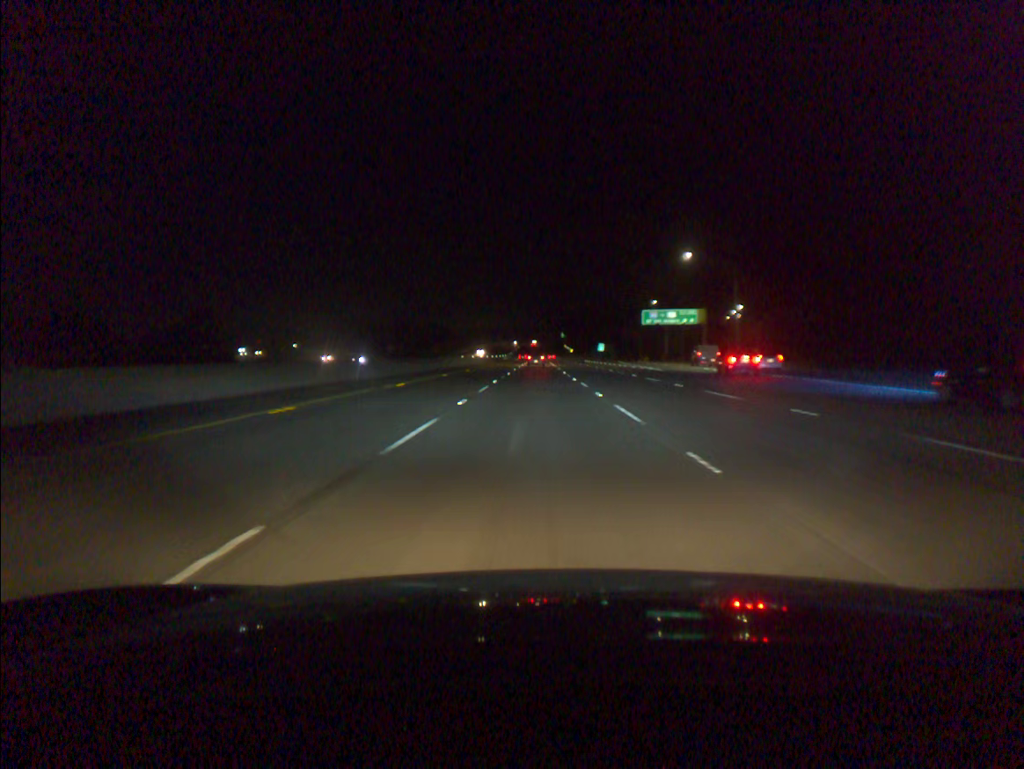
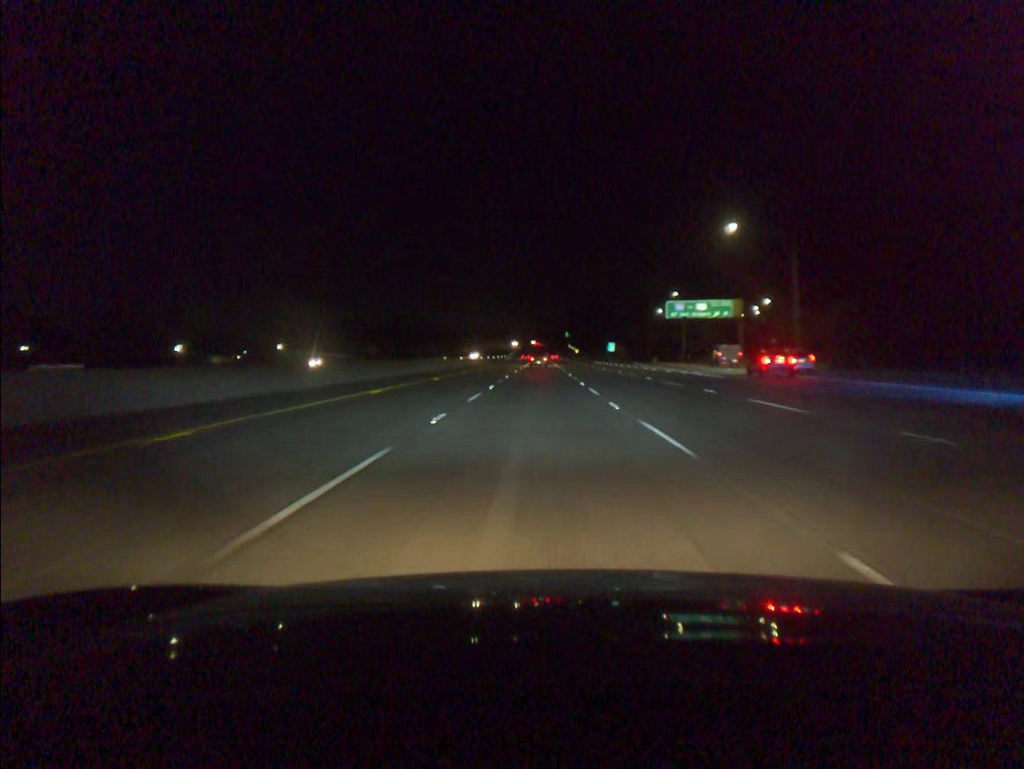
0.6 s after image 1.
(0.0, +19.5) m; 0°
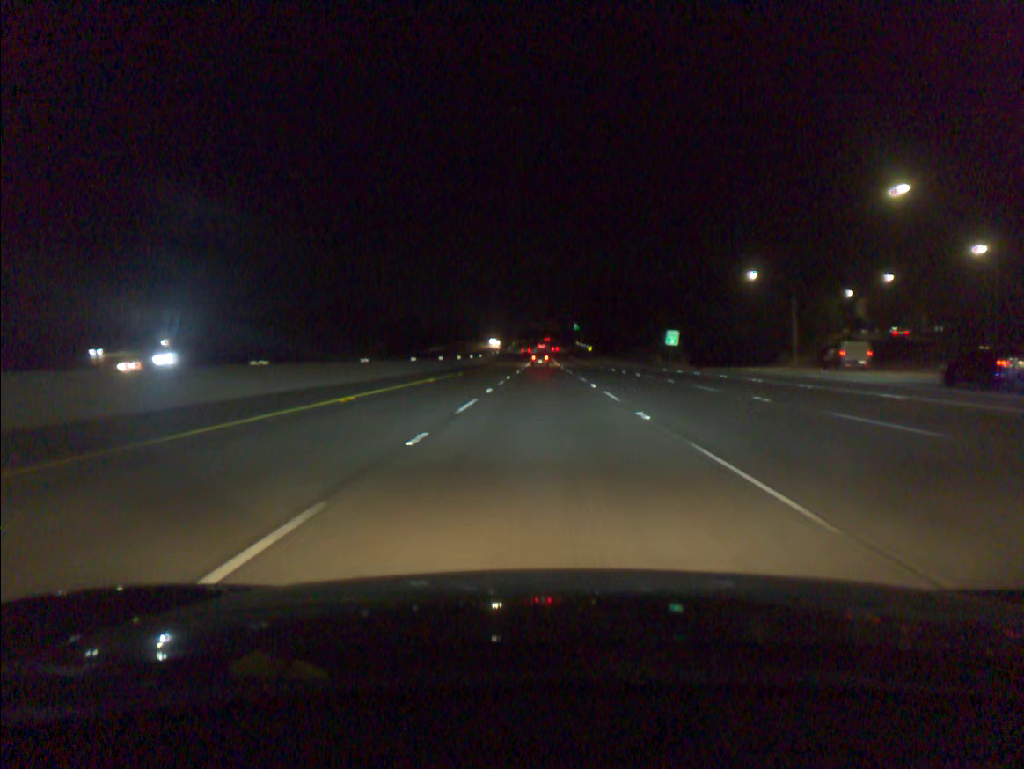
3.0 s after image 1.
(-0.1, +77.9) m; 0°
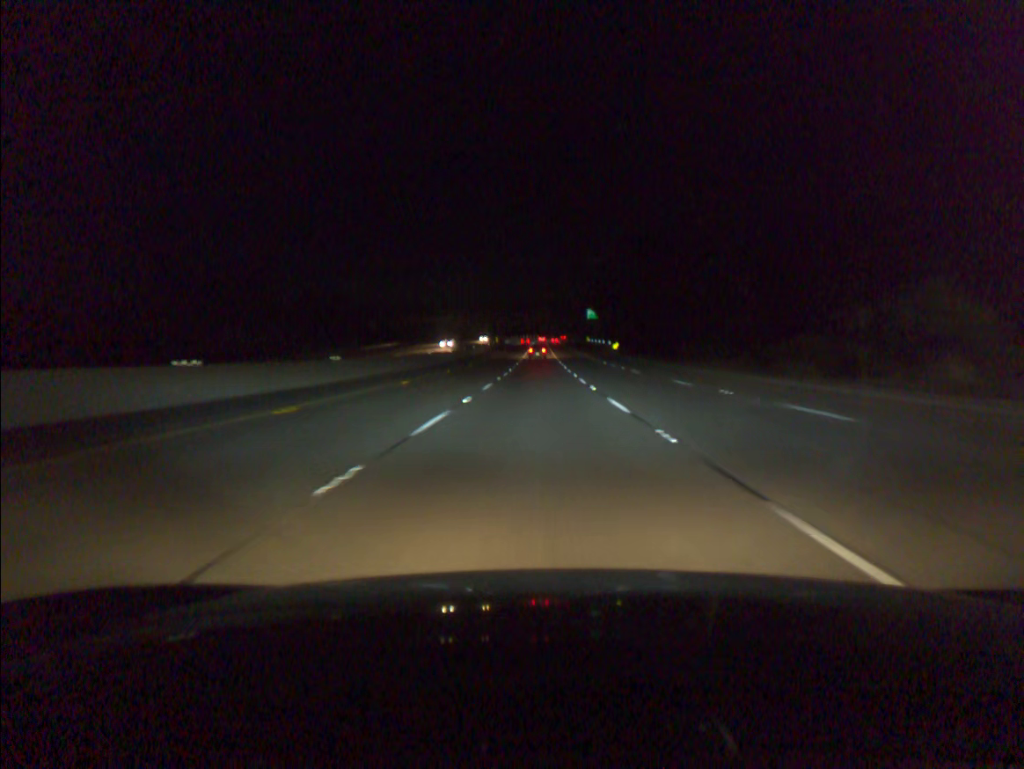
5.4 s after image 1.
(+0.2, +77.7) m; 0°
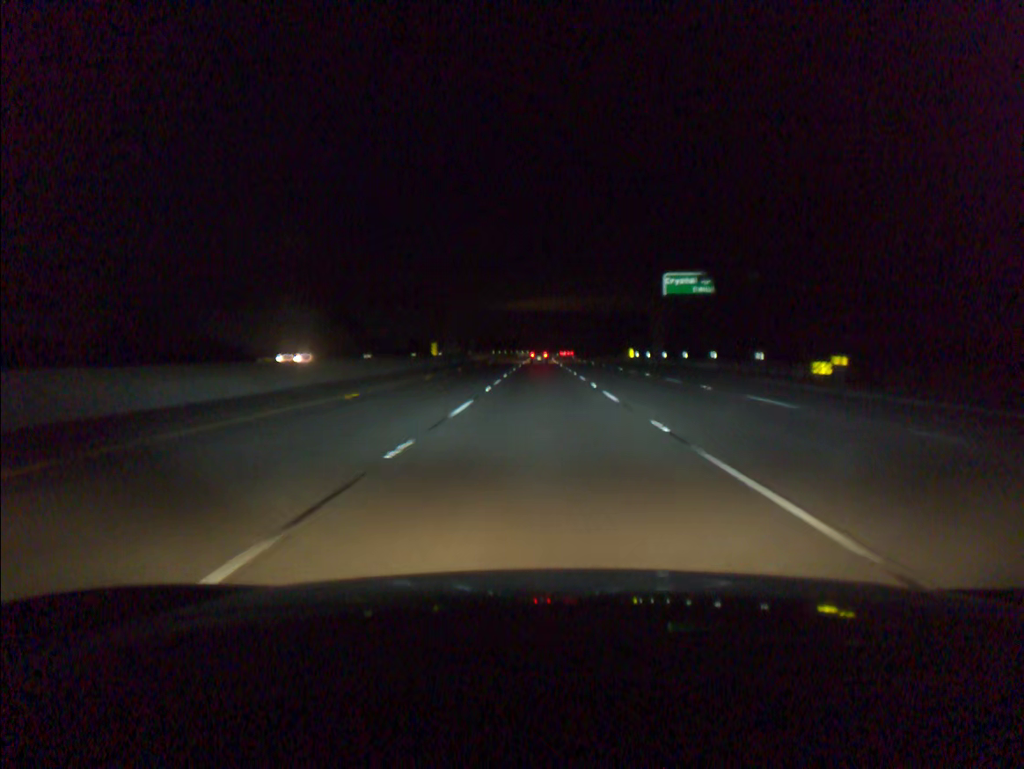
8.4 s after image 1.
(-0.3, +96.6) m; 0°
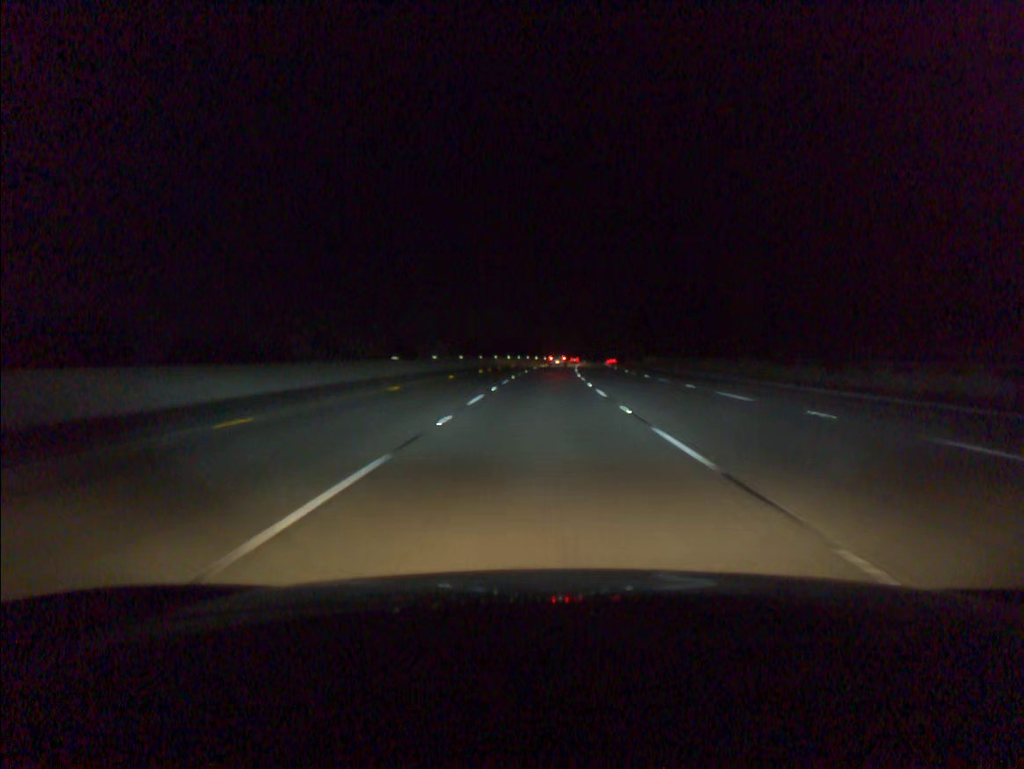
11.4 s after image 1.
(+0.1, +95.9) m; 0°
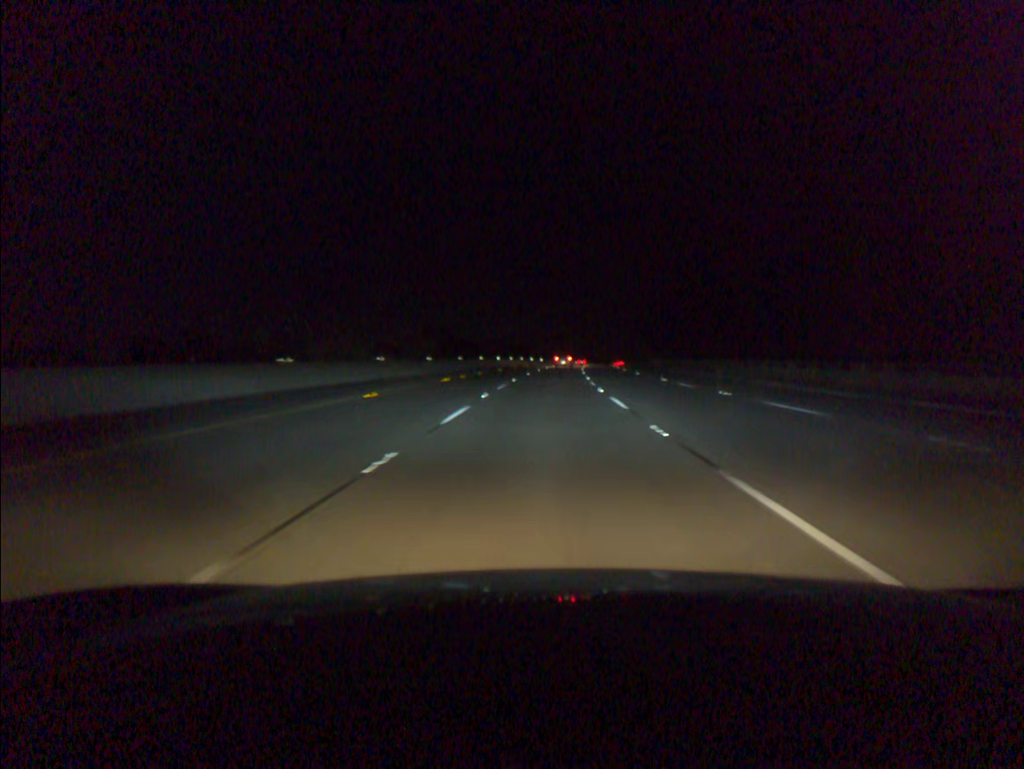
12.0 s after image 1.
(0.0, +19.2) m; 0°
